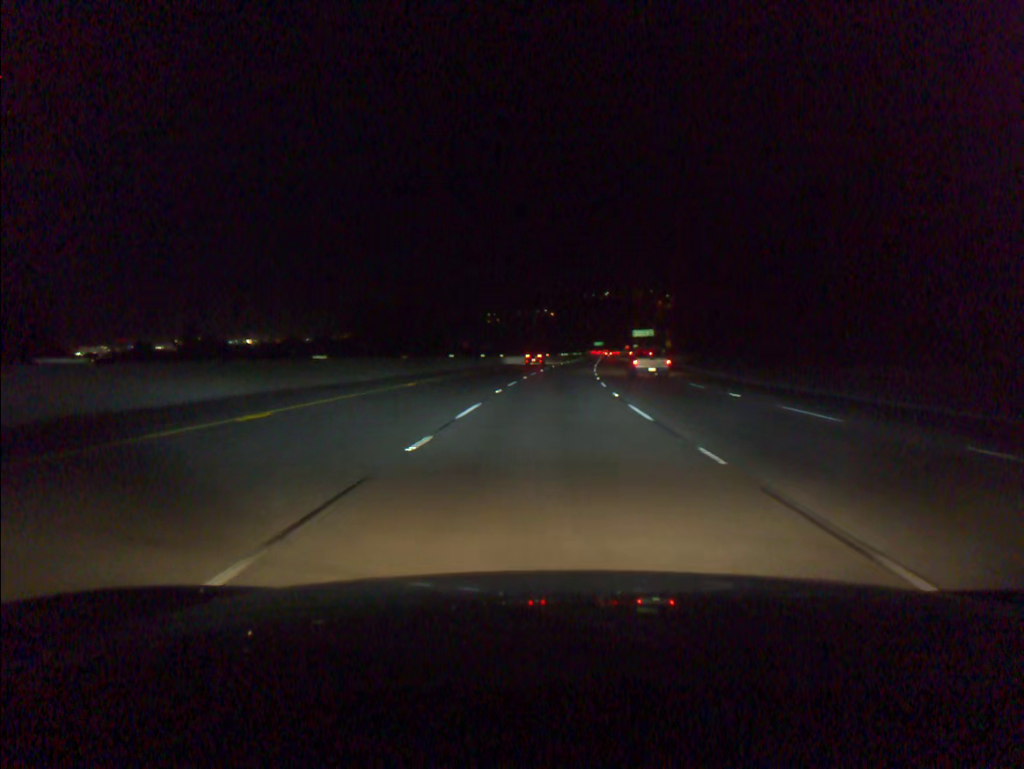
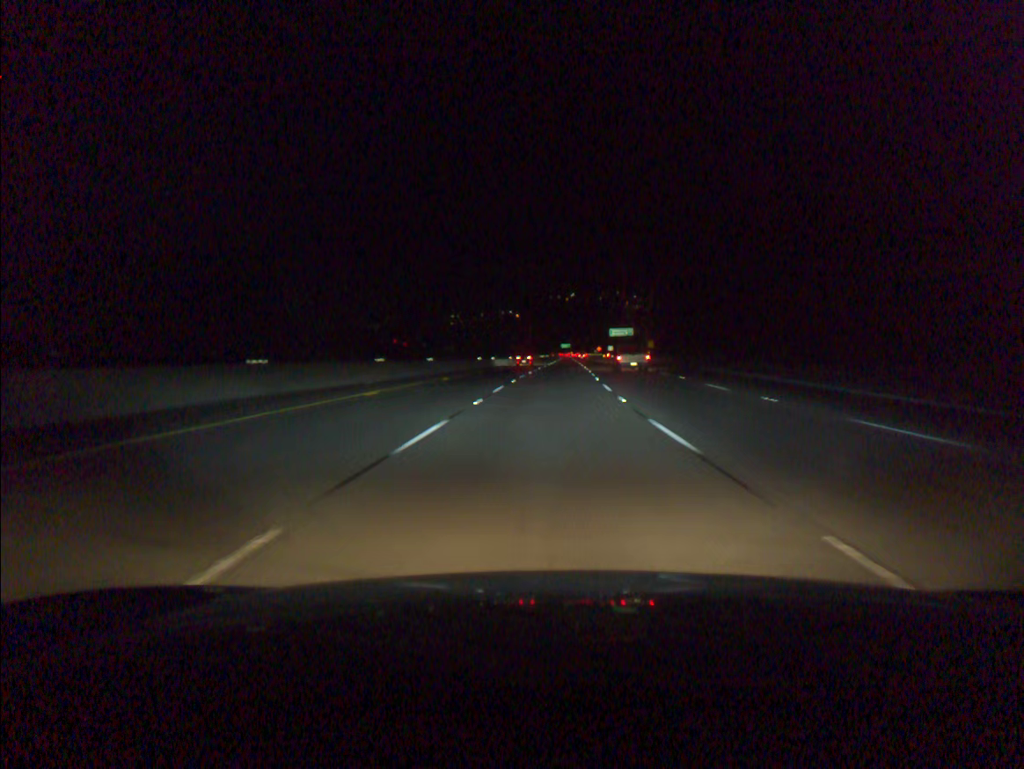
(+0.8, +34.3) m; +3°
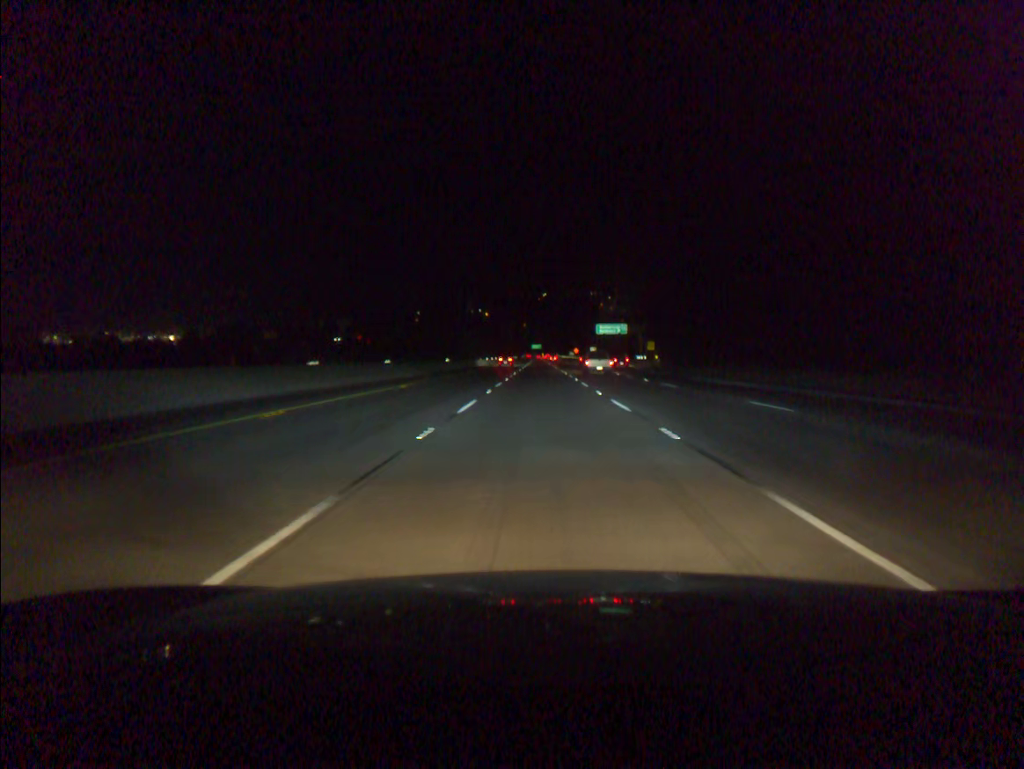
(+1.2, +51.4) m; +2°
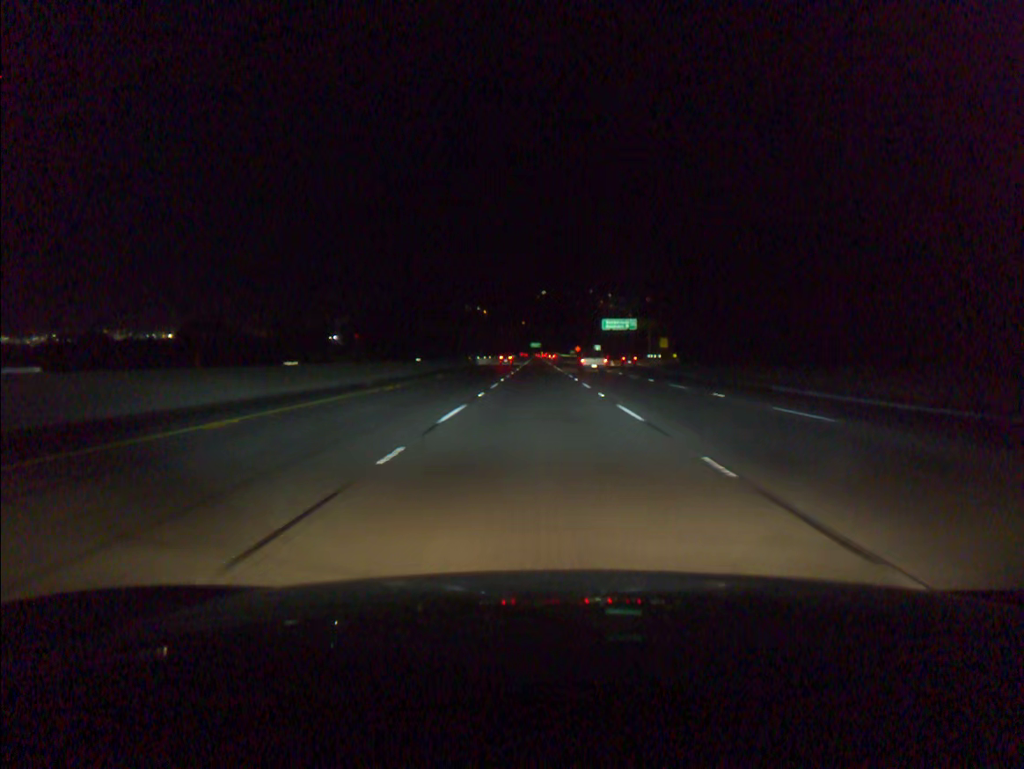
(0.0, +17.1) m; 0°
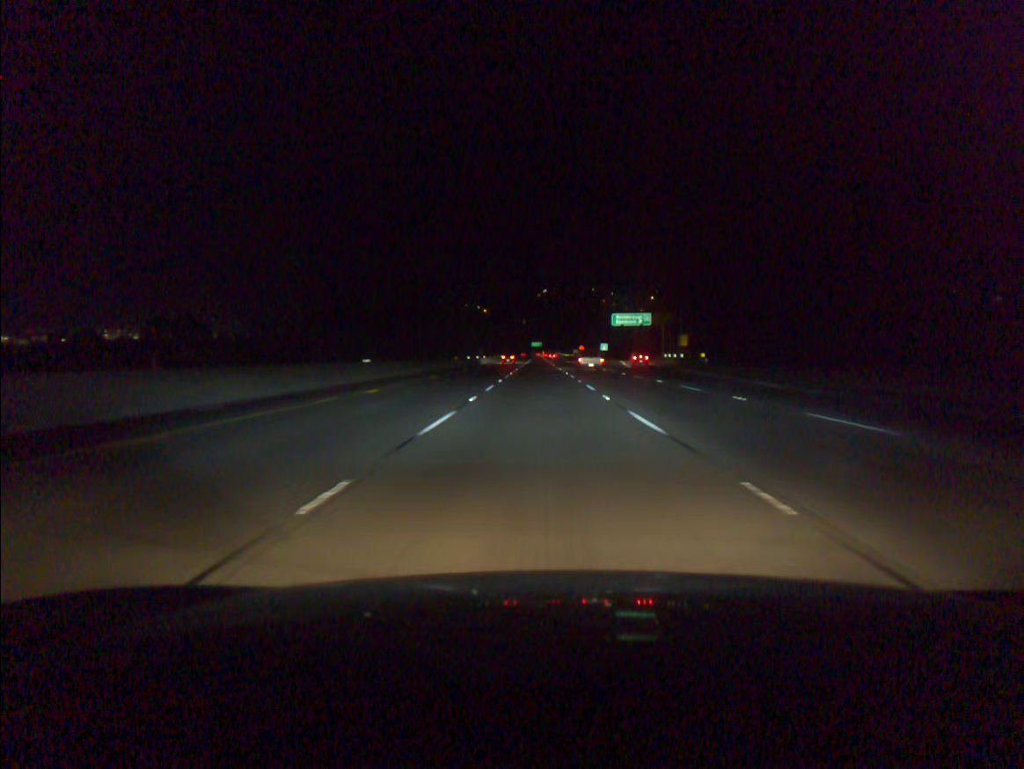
(0.0, +17.2) m; 0°
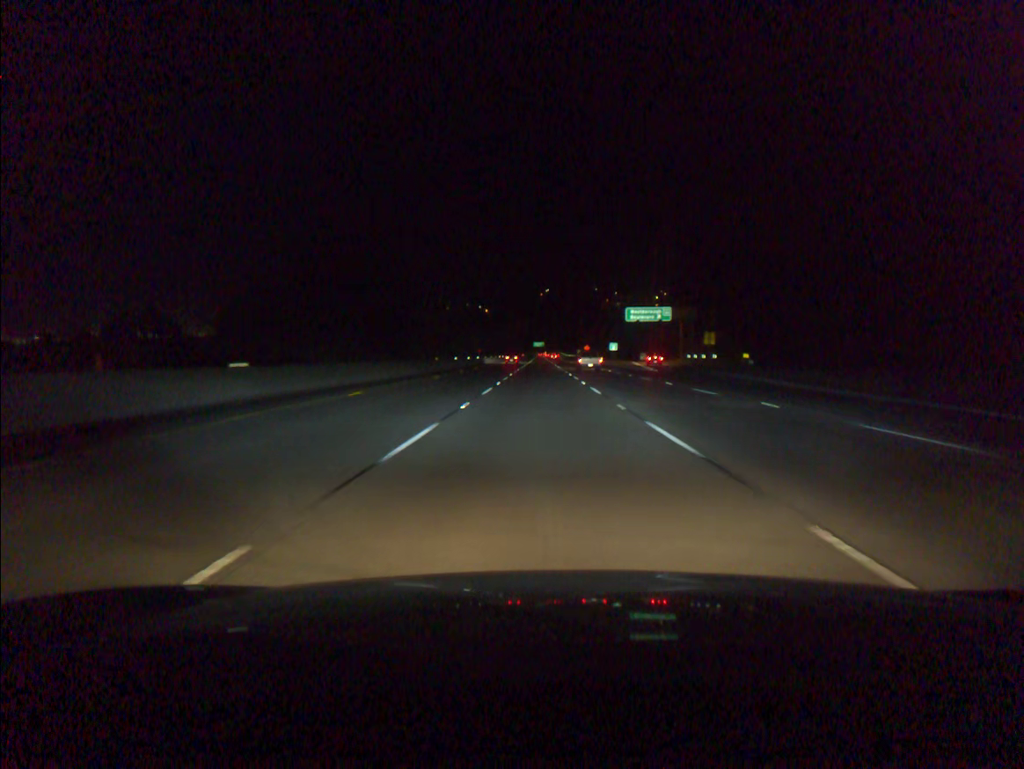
(0.0, +17.2) m; 0°
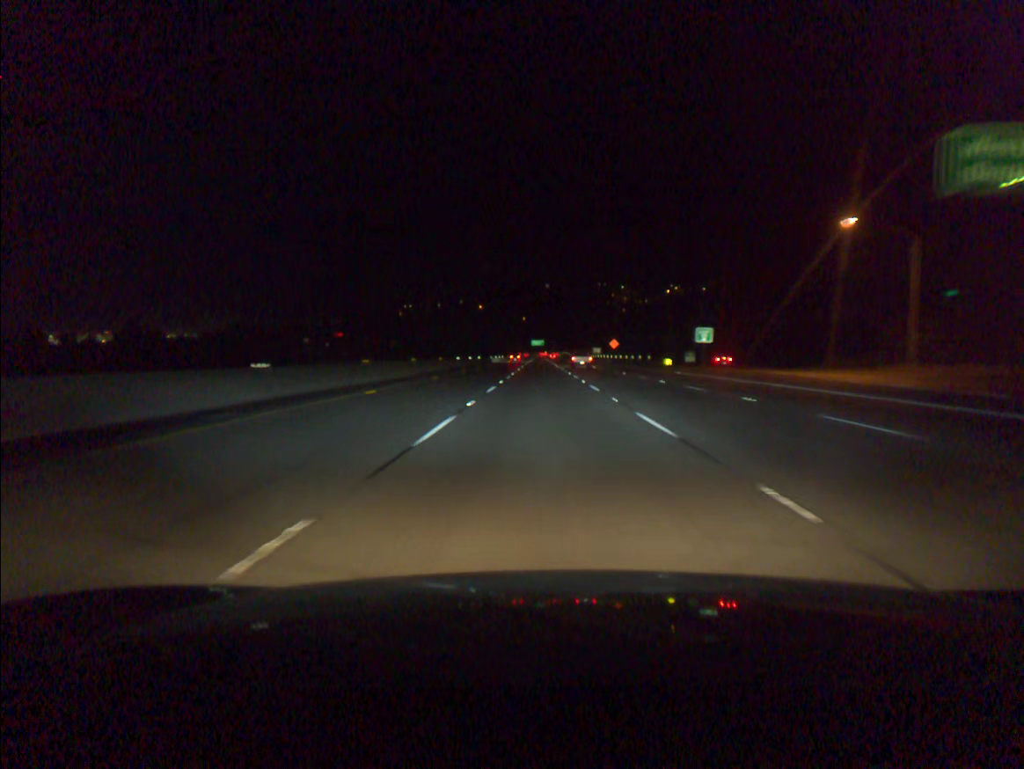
(-0.1, +85.8) m; 0°
